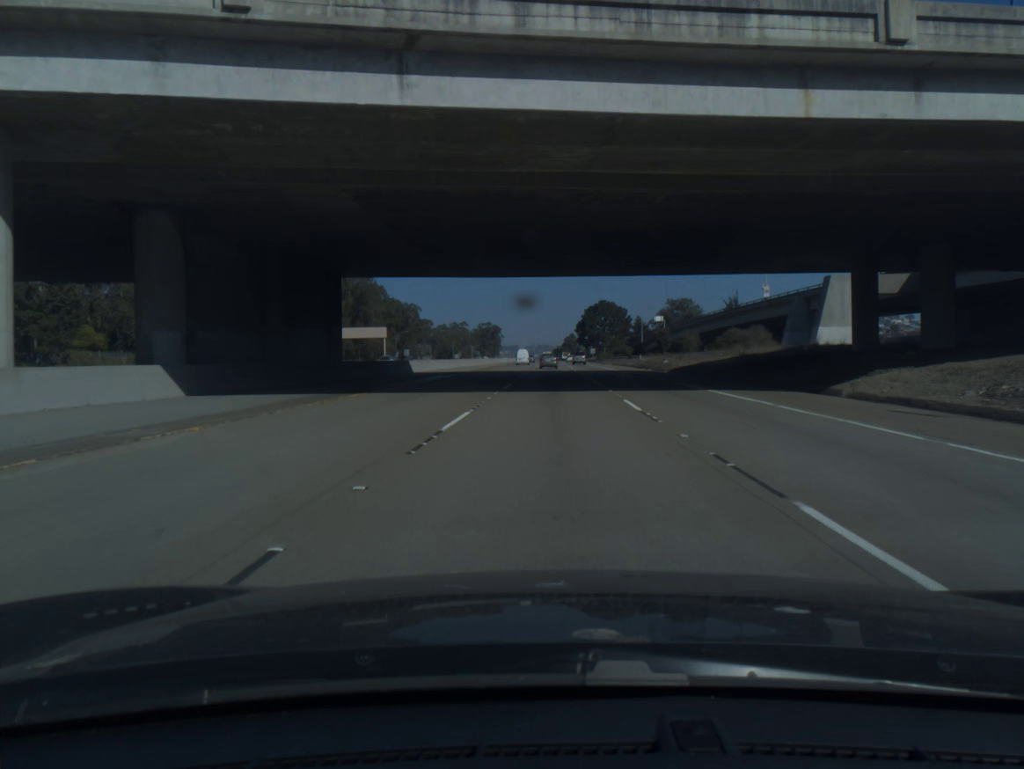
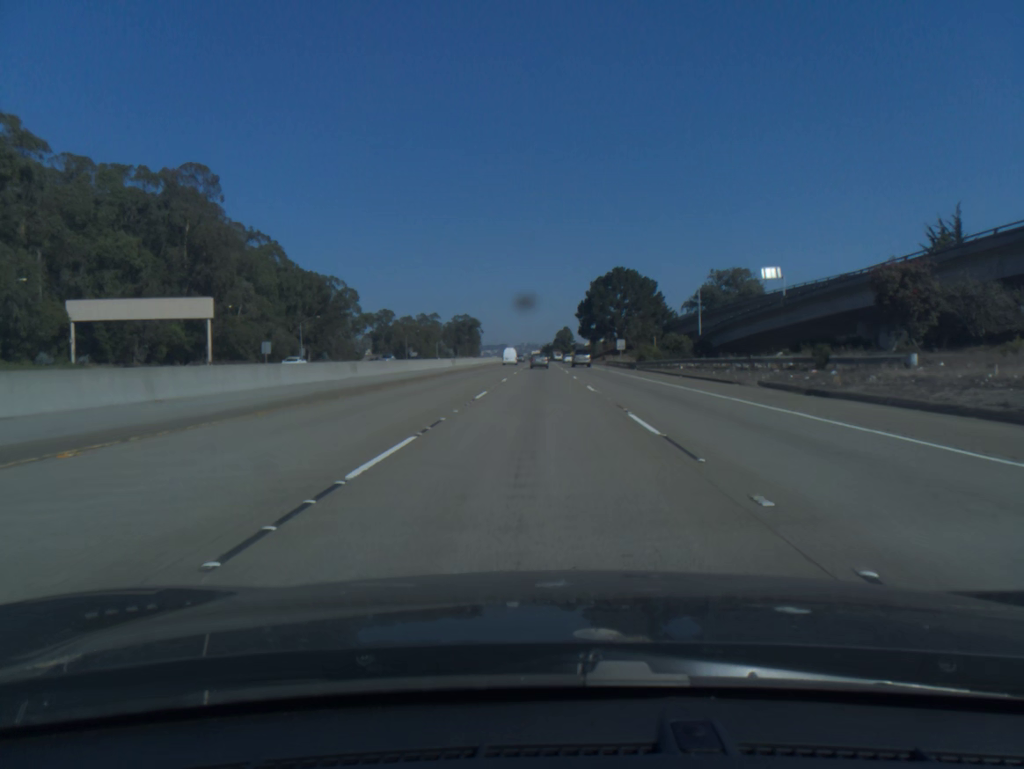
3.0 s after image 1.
(+1.5, +92.4) m; +1°
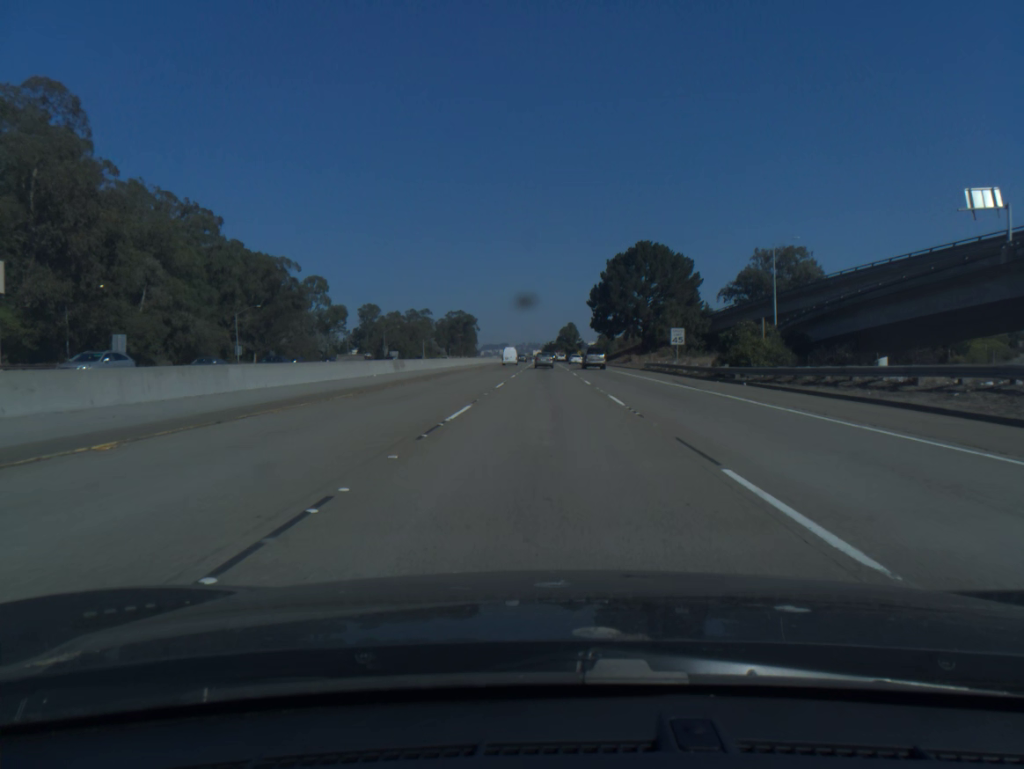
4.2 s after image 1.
(-0.1, +36.8) m; 0°
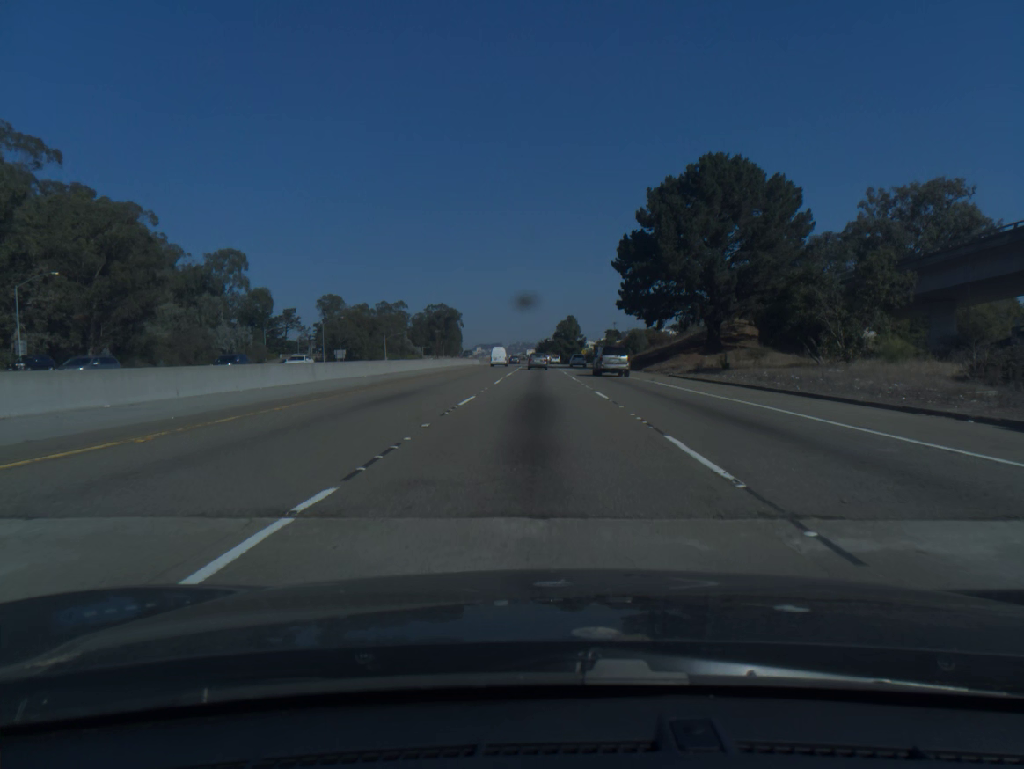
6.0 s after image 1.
(+0.2, +54.9) m; 0°
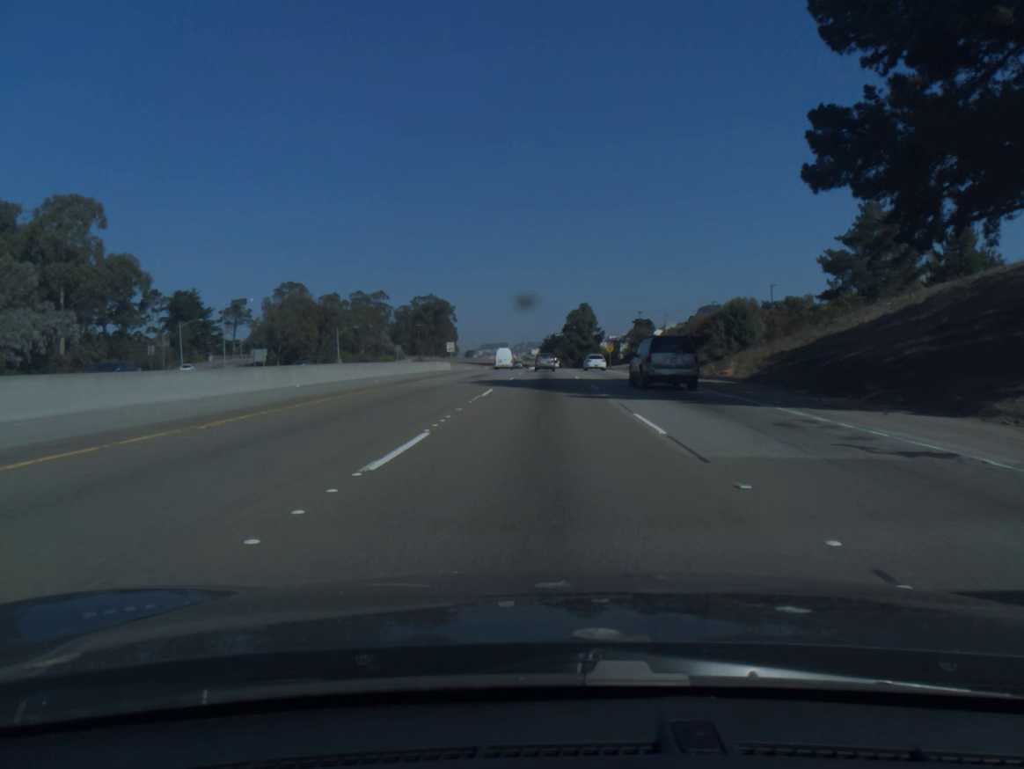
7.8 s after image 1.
(-0.2, +54.3) m; 0°
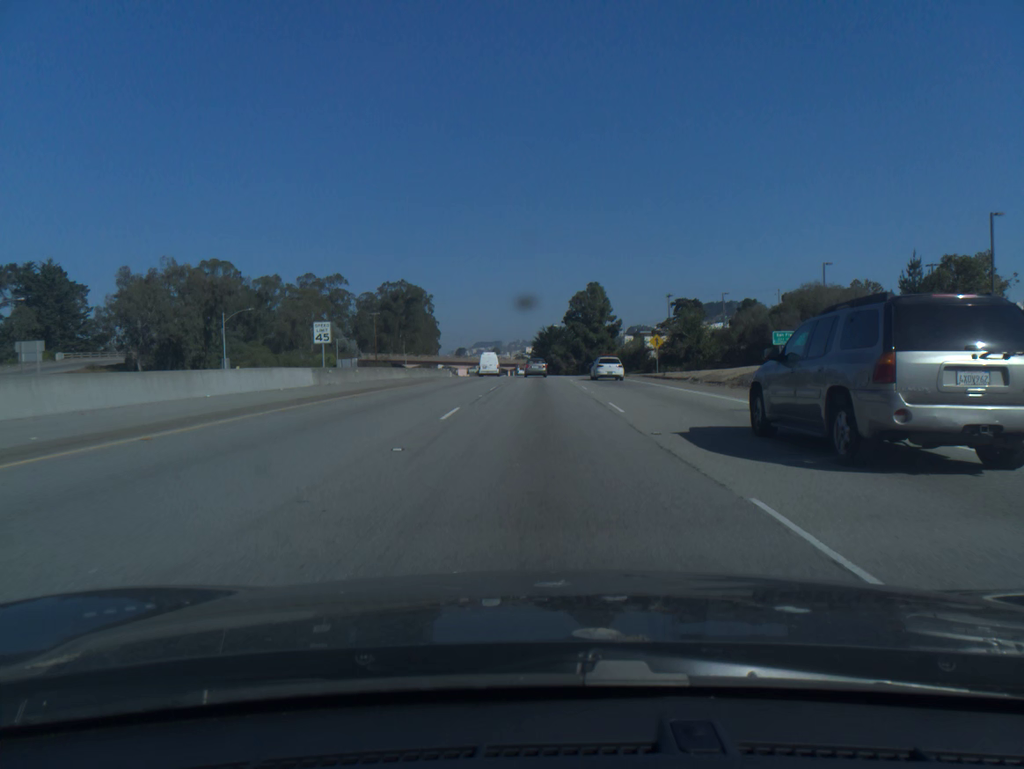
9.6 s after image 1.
(+0.2, +53.3) m; 0°
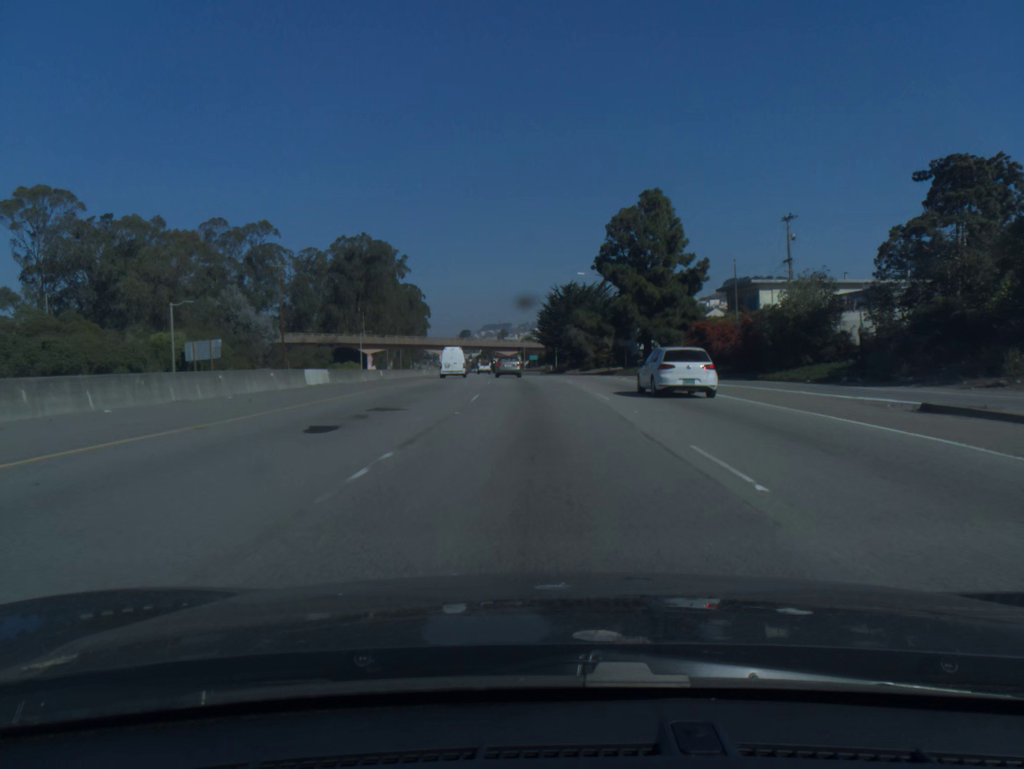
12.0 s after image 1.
(-0.3, +68.4) m; 0°
